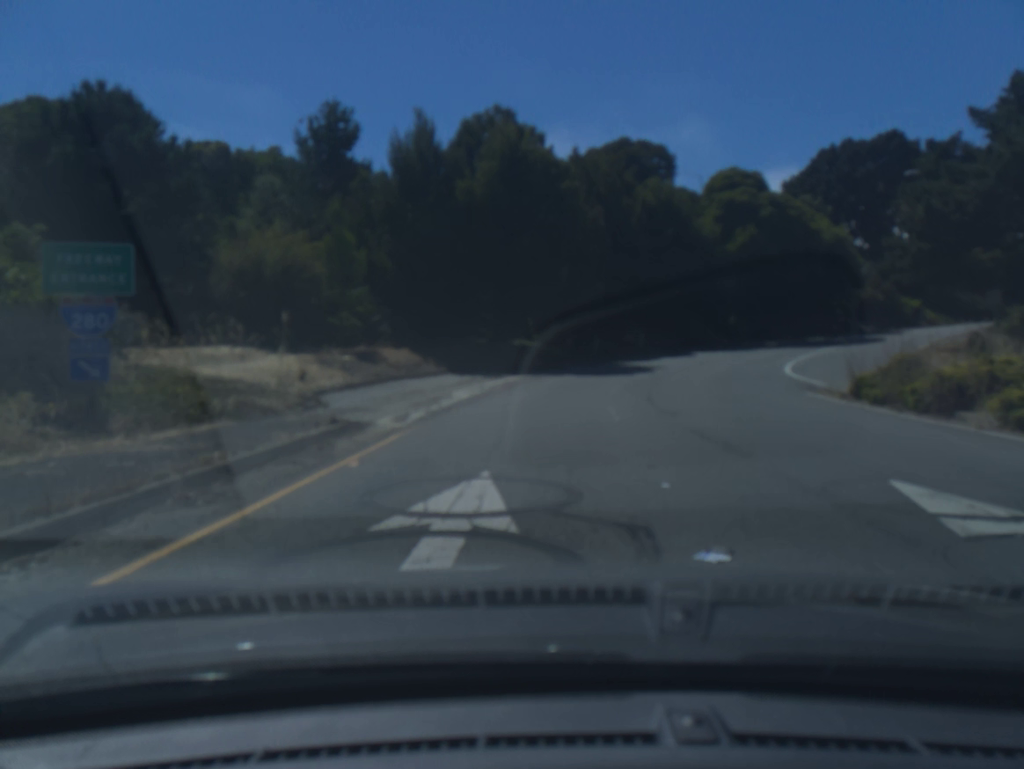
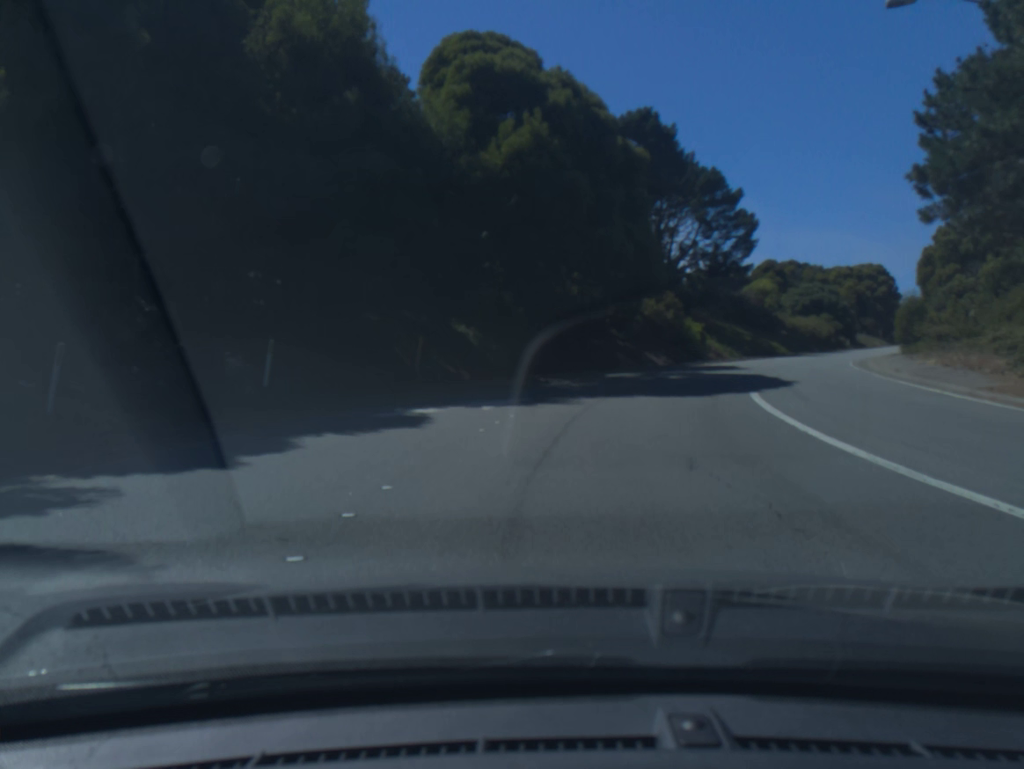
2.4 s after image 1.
(+5.2, +31.2) m; +23°
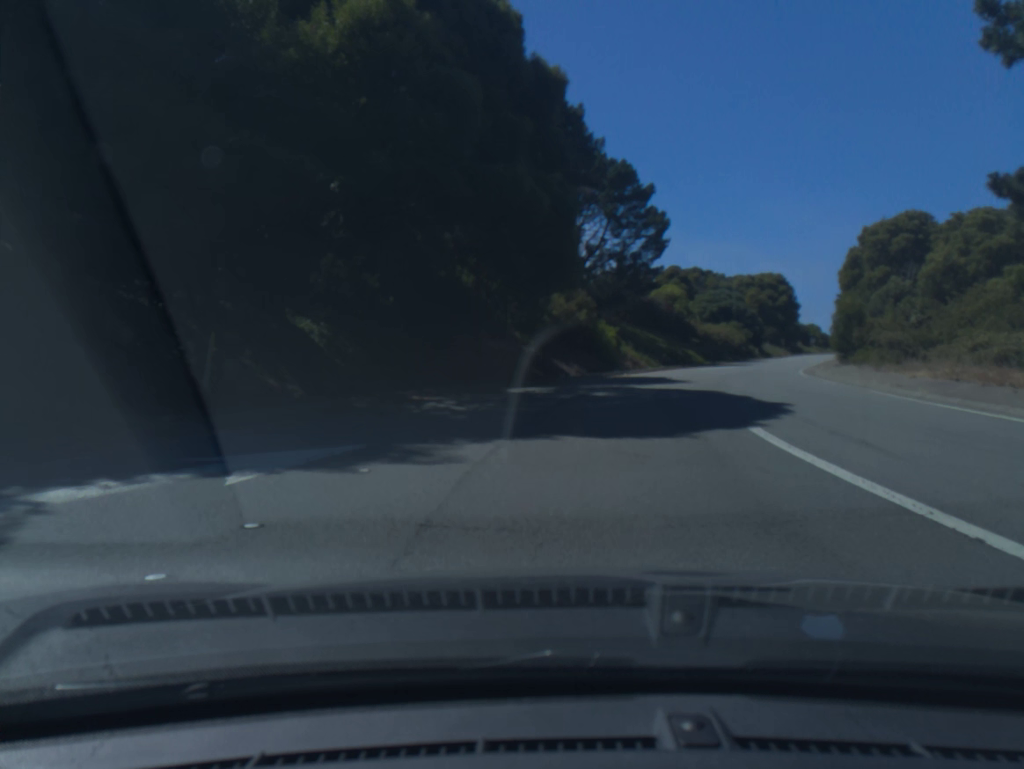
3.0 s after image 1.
(+0.6, +8.8) m; +7°
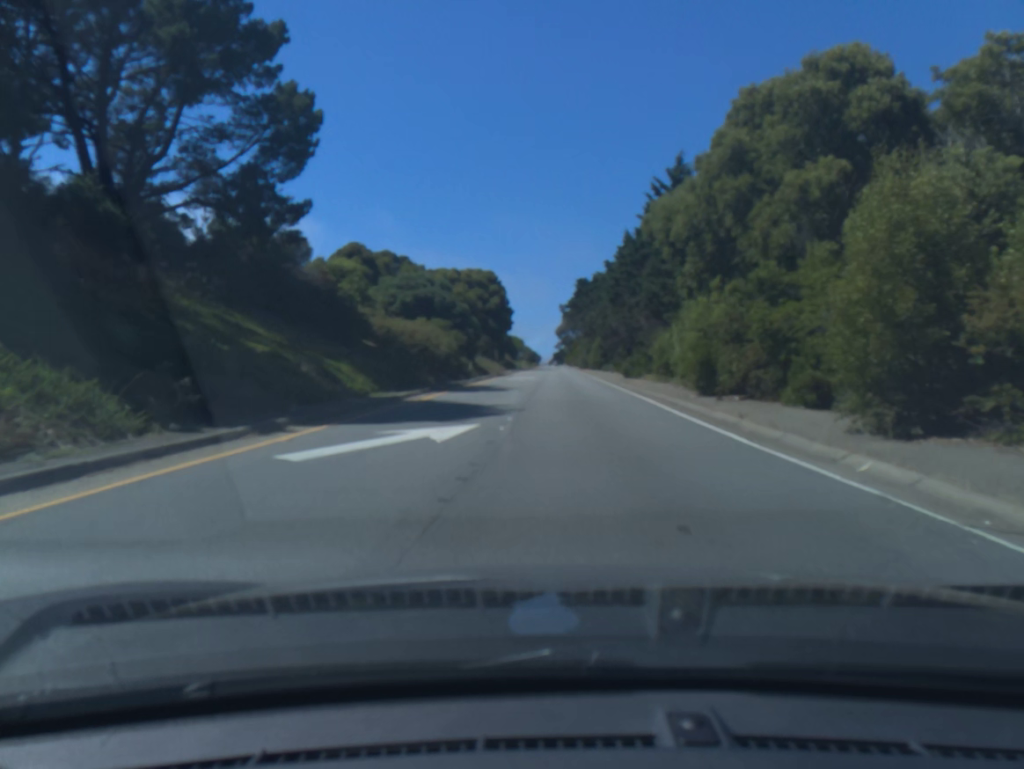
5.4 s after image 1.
(+8.5, +38.0) m; +21°
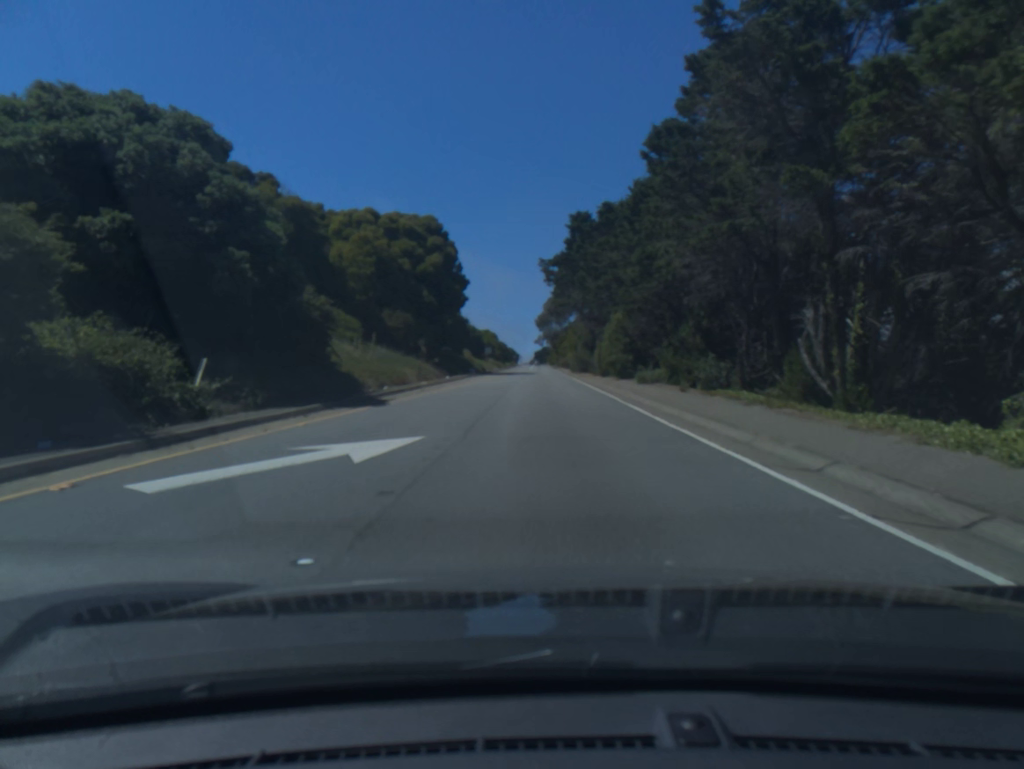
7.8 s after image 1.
(+1.0, +47.6) m; +1°
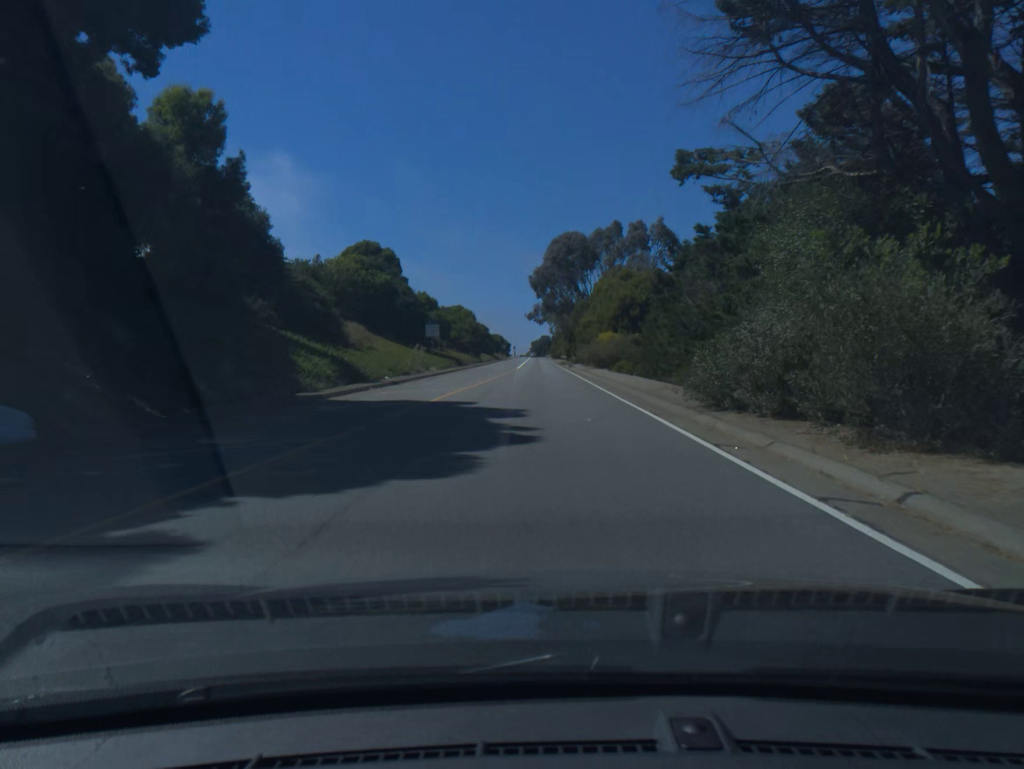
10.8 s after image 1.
(+0.1, +68.9) m; 0°
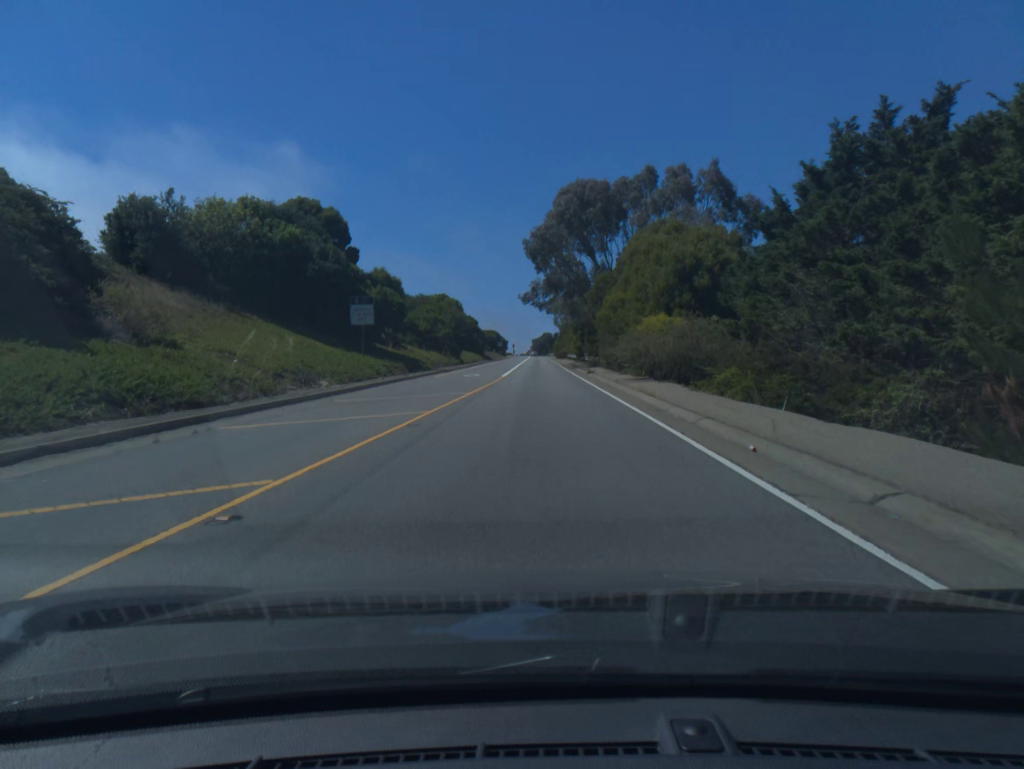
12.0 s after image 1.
(0.0, +27.1) m; 0°
